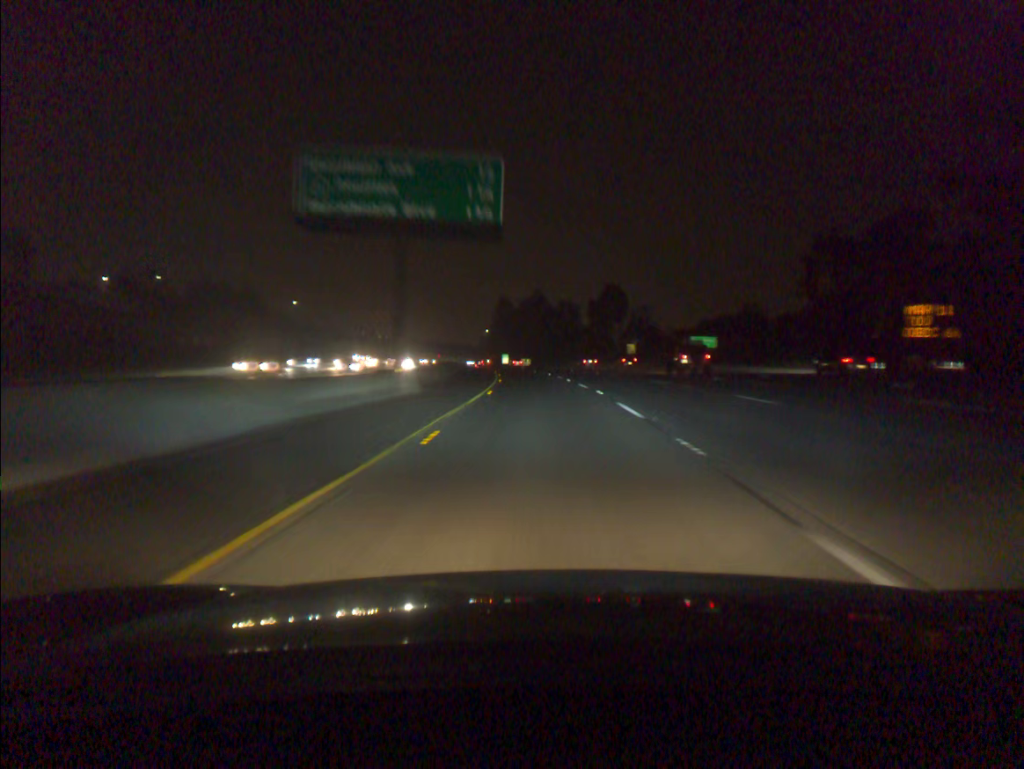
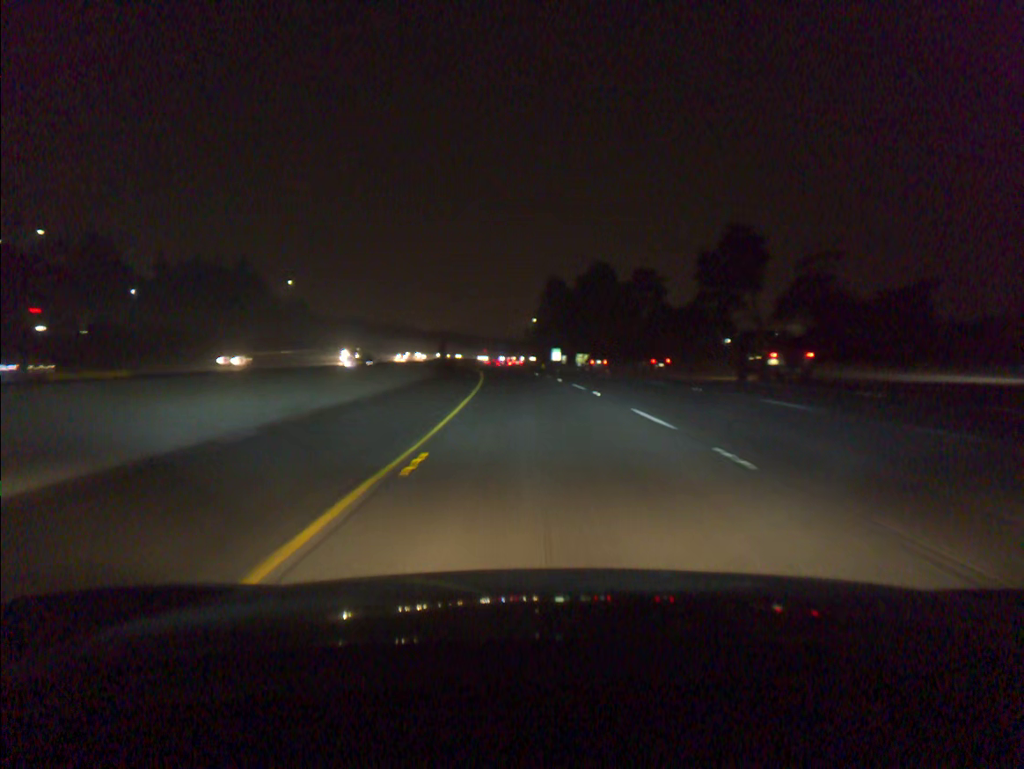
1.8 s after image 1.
(-1.8, +61.1) m; -4°
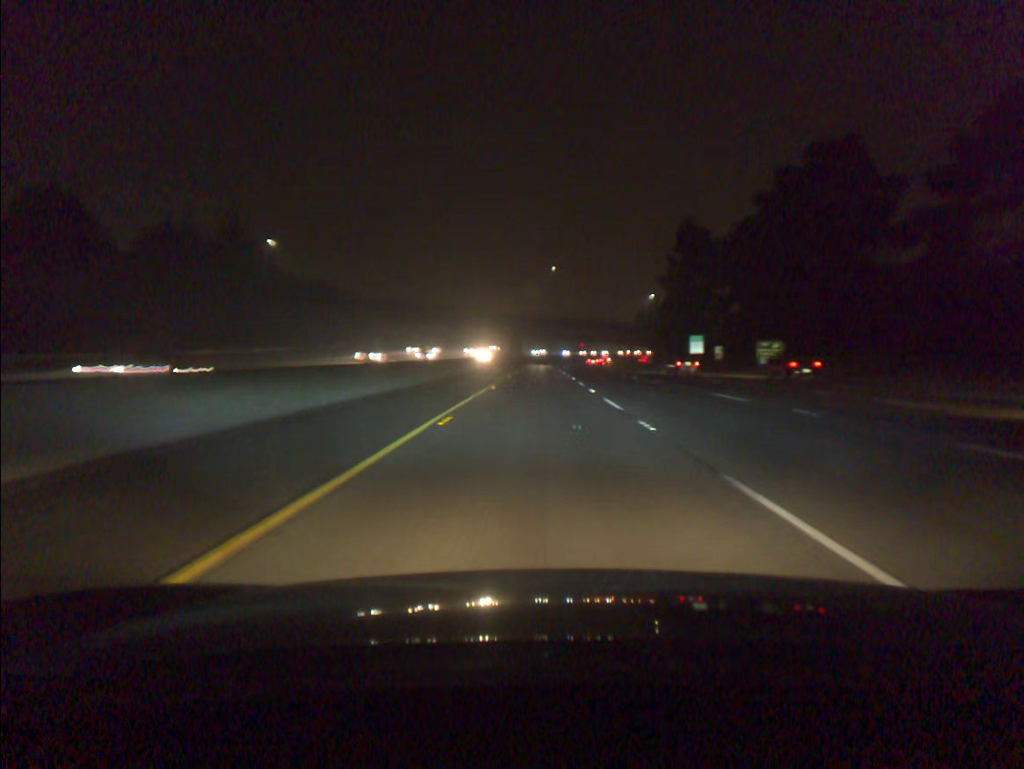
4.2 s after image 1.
(-5.5, +81.8) m; -7°
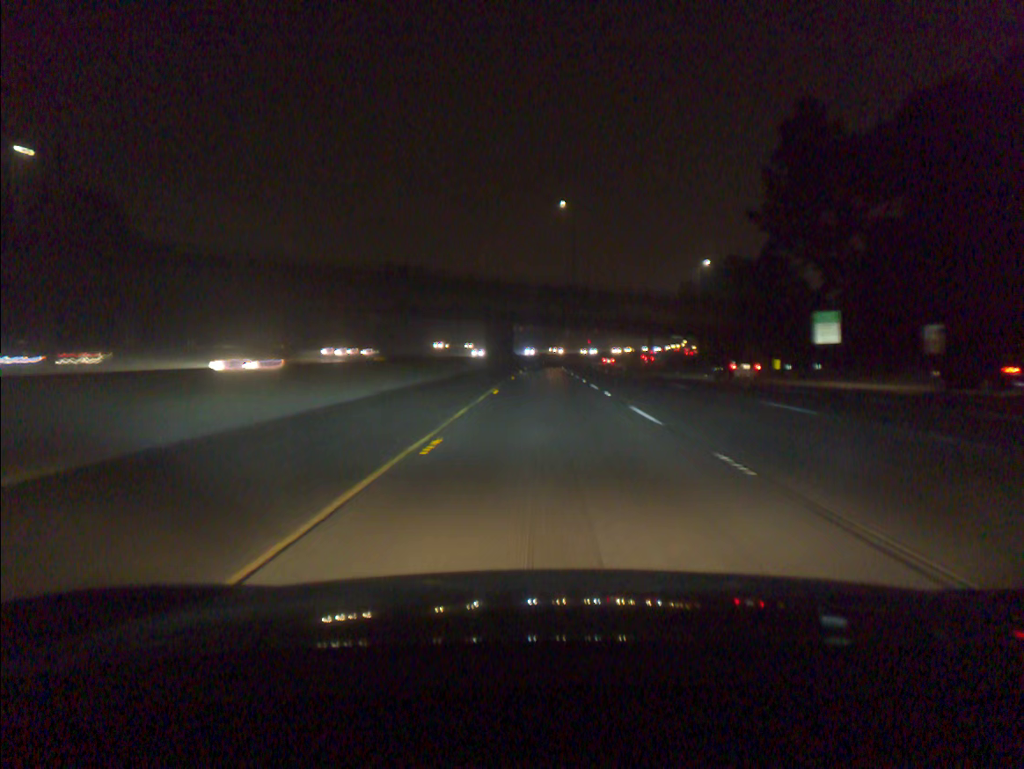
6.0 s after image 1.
(-0.3, +62.4) m; 0°
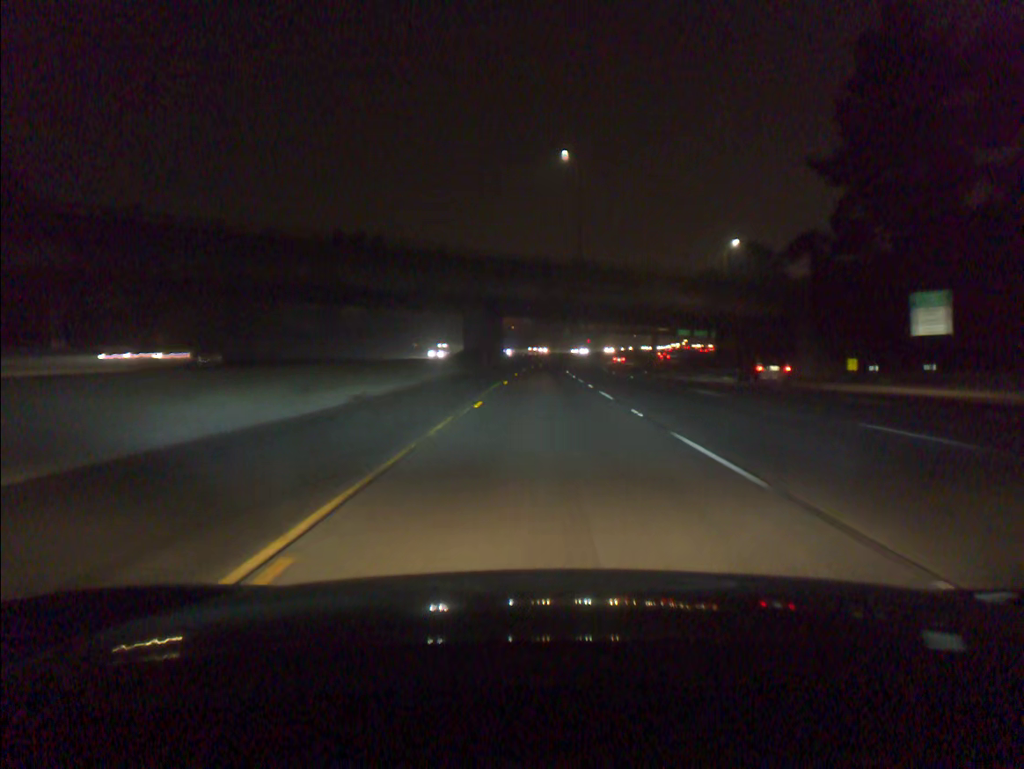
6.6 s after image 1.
(0.0, +21.0) m; 0°
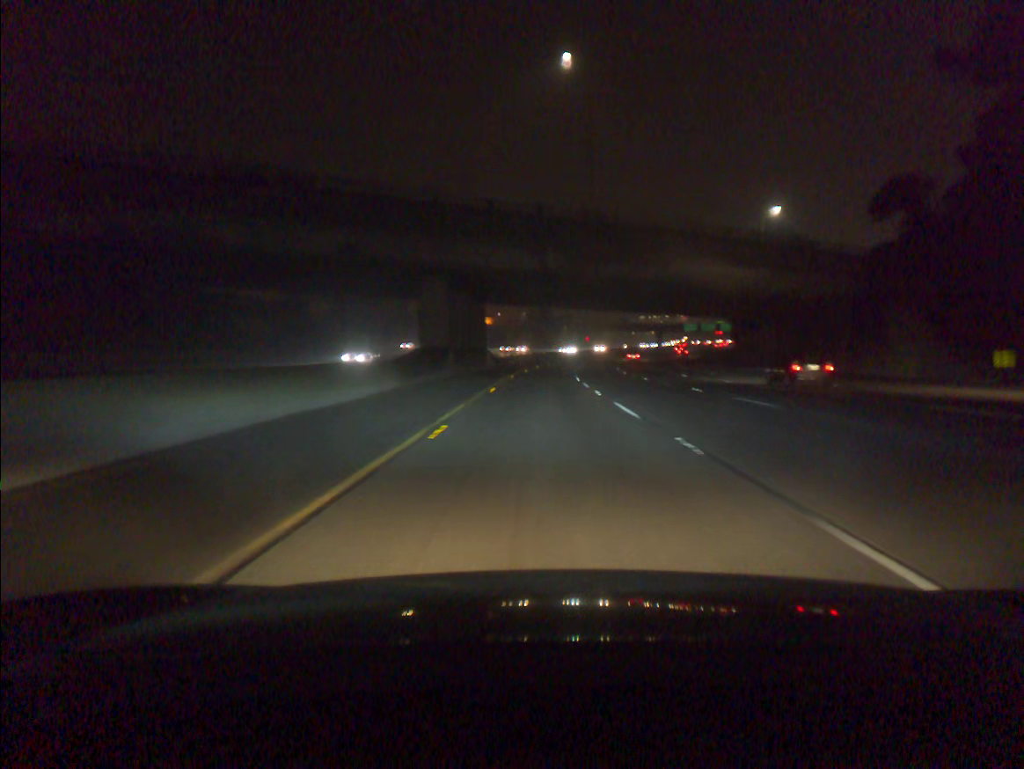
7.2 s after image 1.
(0.0, +21.0) m; 0°
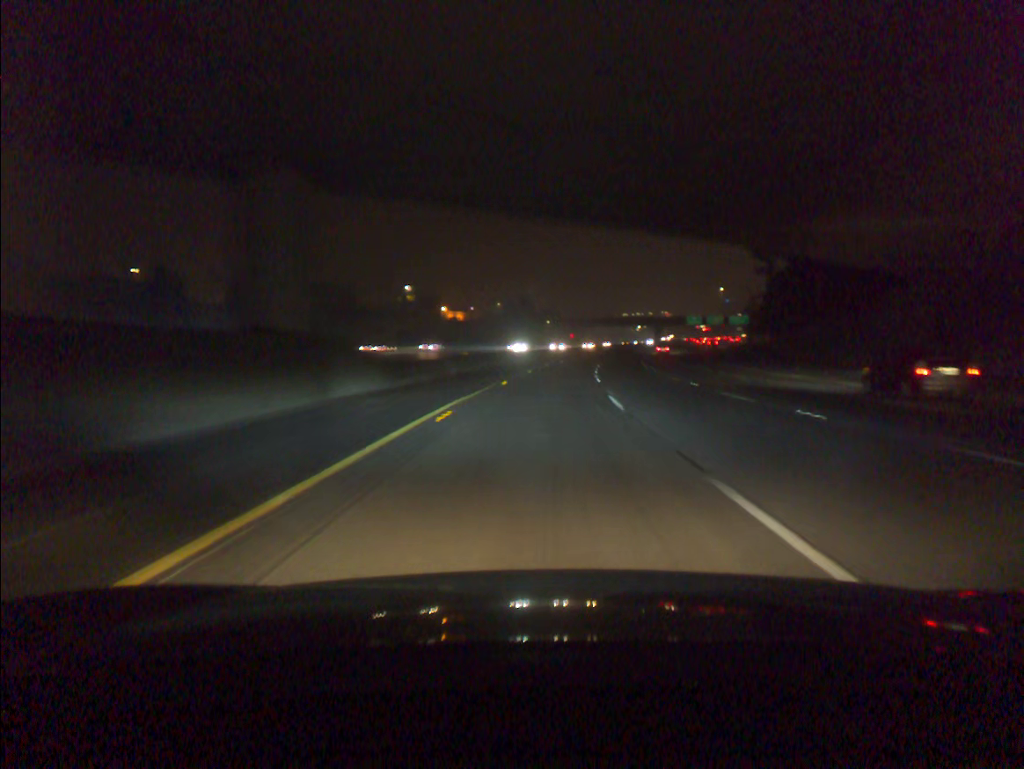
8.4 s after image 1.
(+0.3, +41.7) m; +1°
